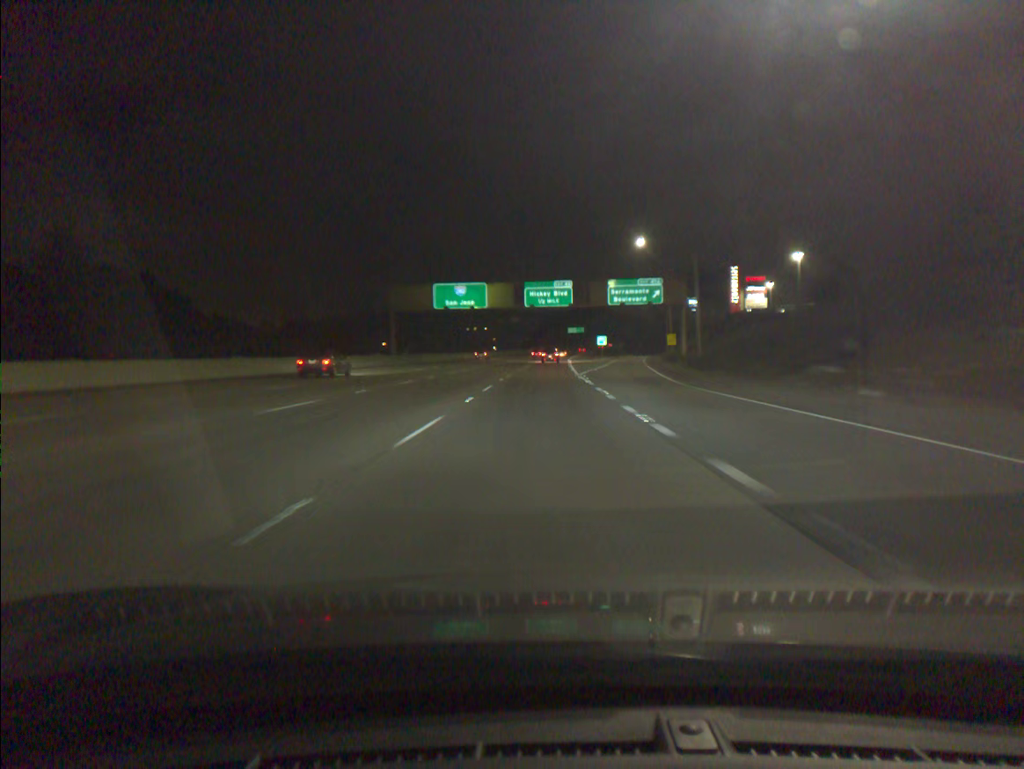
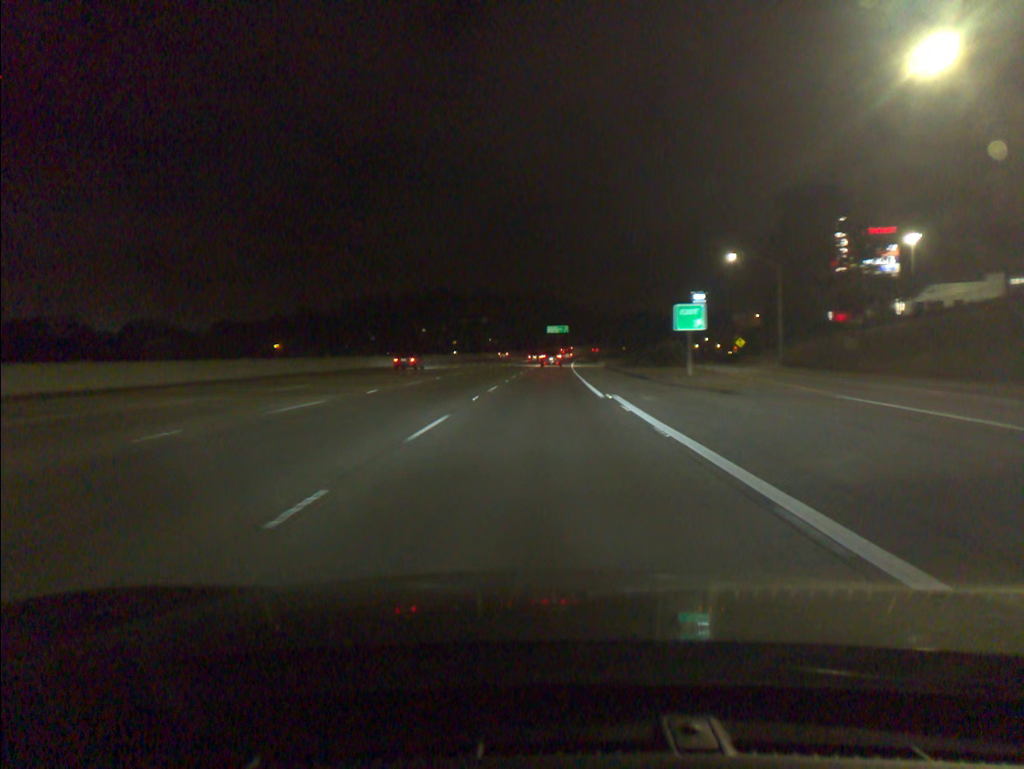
(+1.5, +87.0) m; +2°
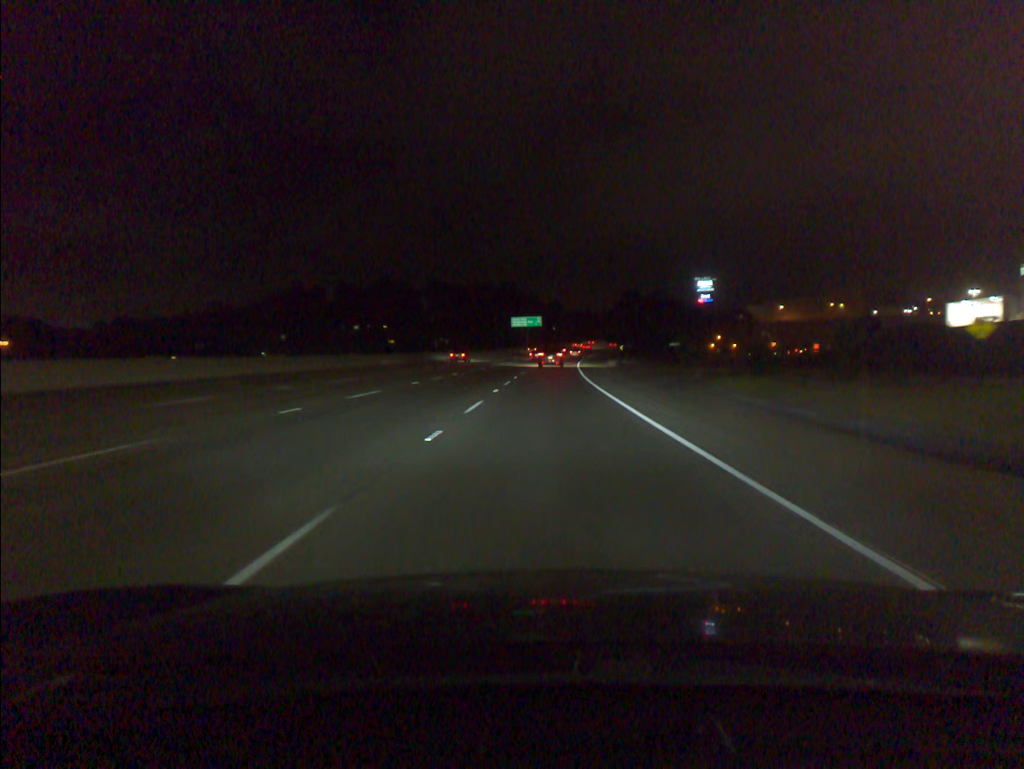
(+1.4, +82.5) m; +2°
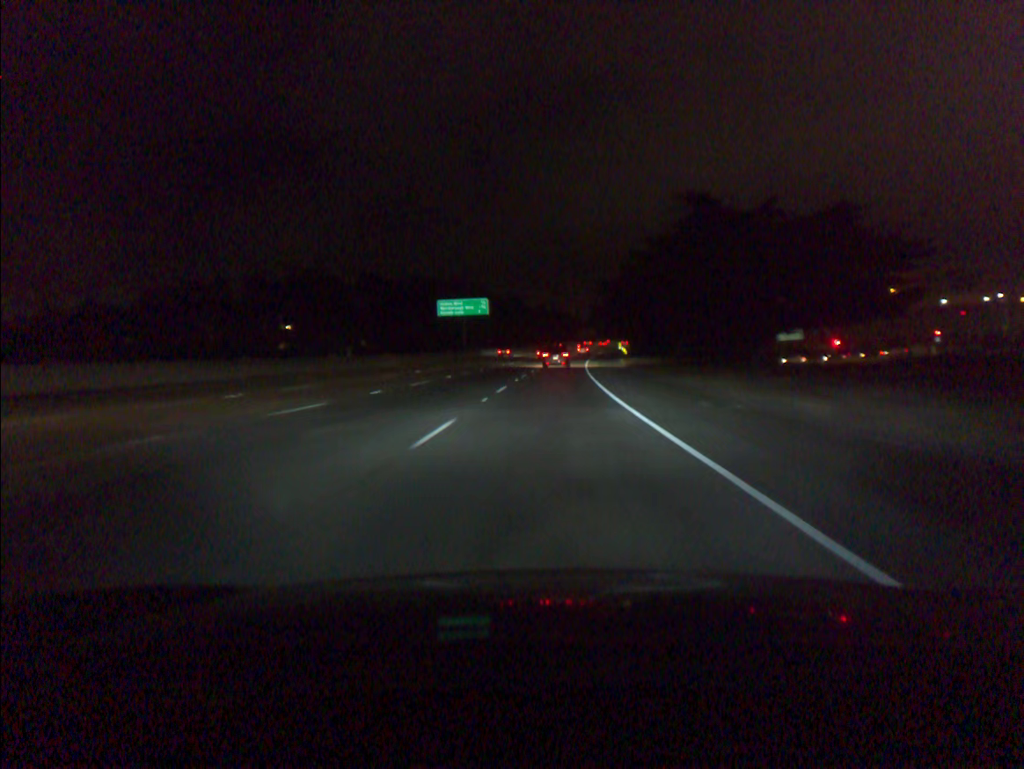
(+2.1, +79.0) m; +3°
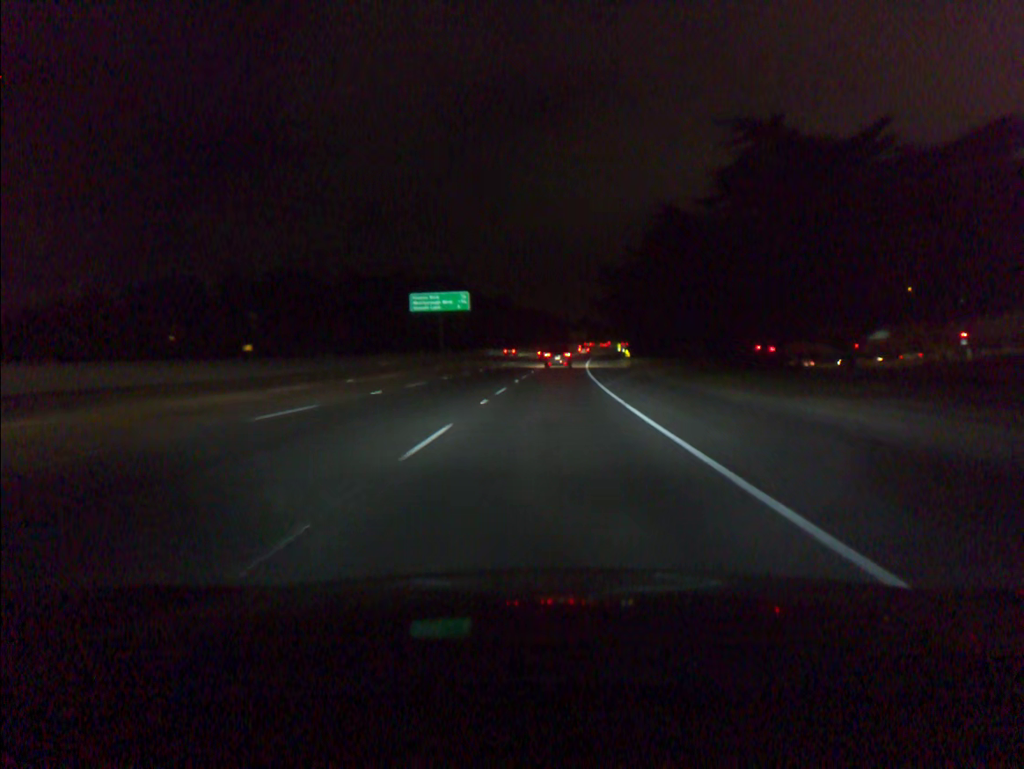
(+0.1, +15.5) m; +1°
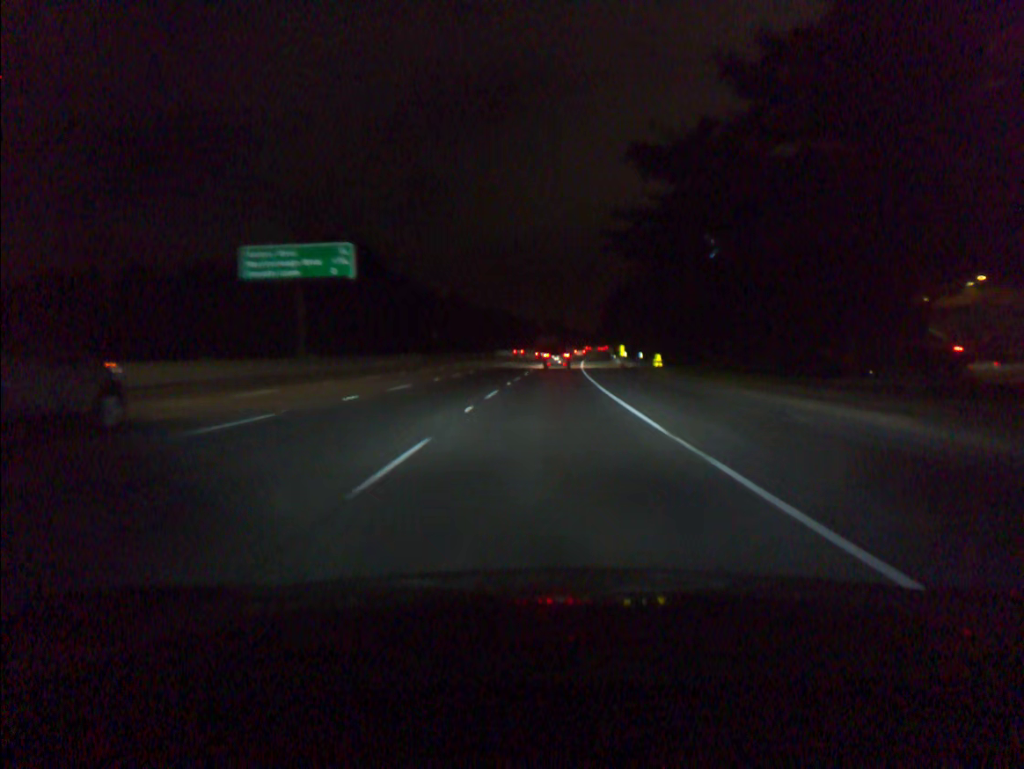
(+1.0, +46.0) m; +3°
